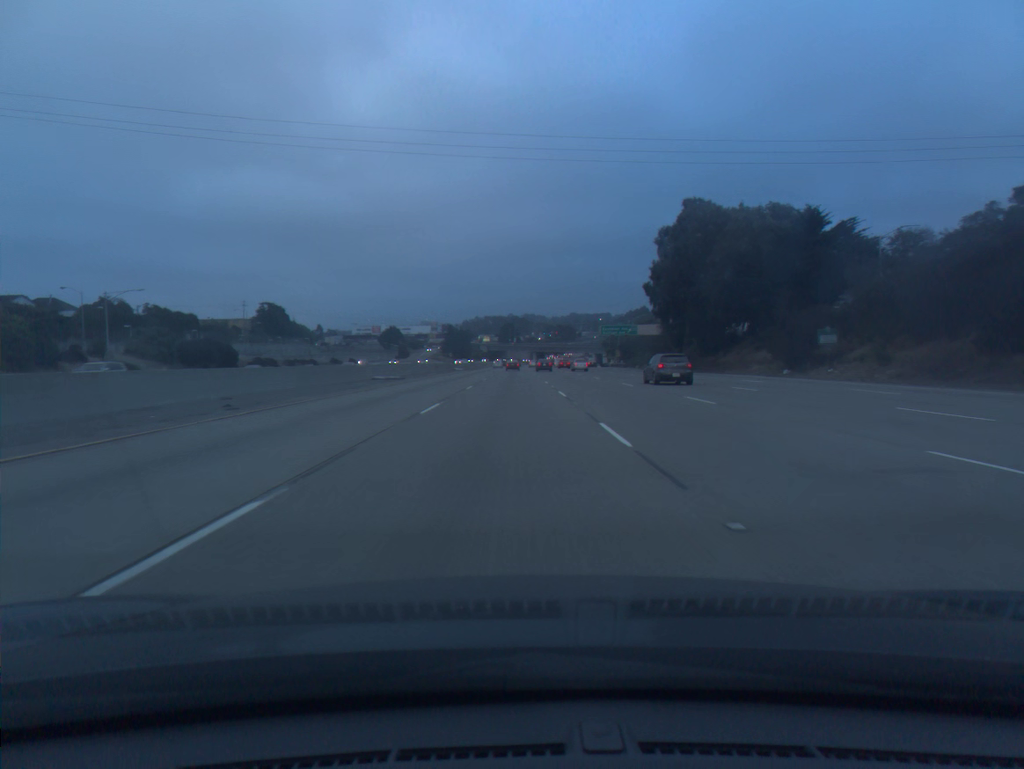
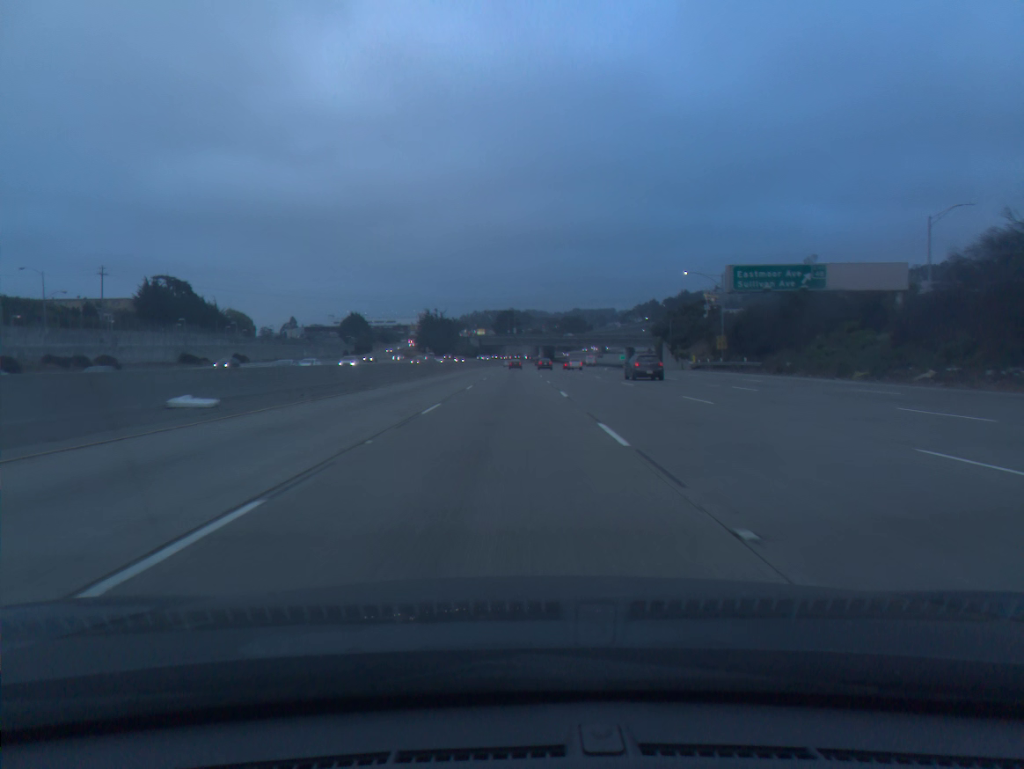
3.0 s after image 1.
(0.0, +87.7) m; 0°
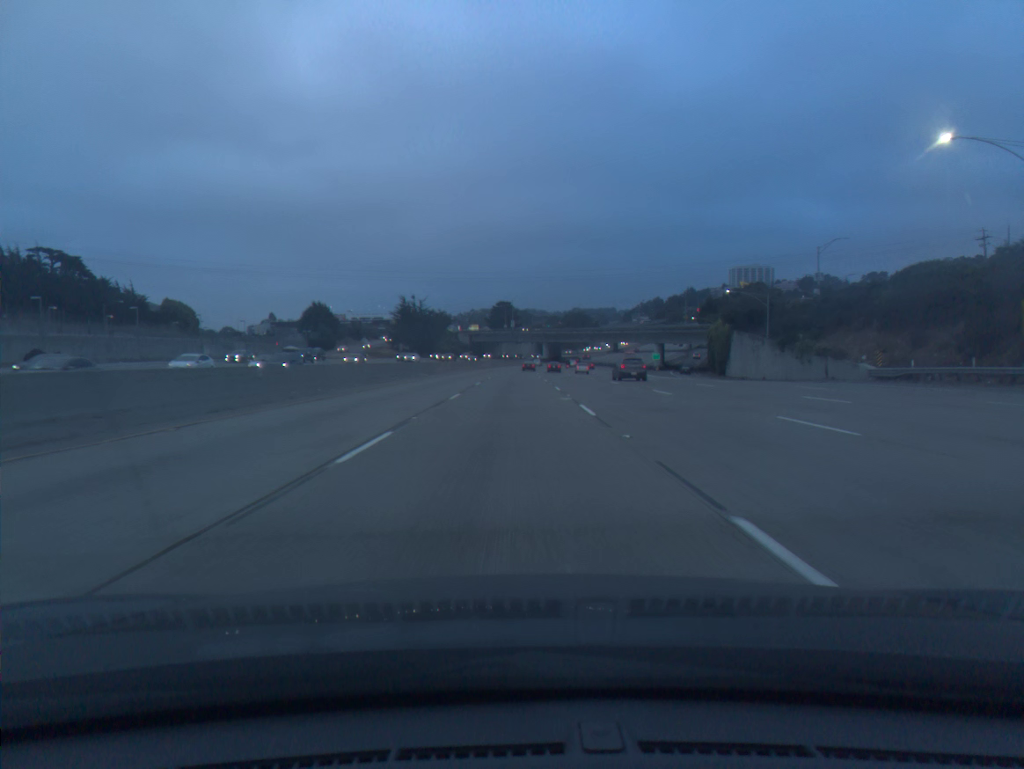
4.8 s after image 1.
(0.0, +52.6) m; 0°
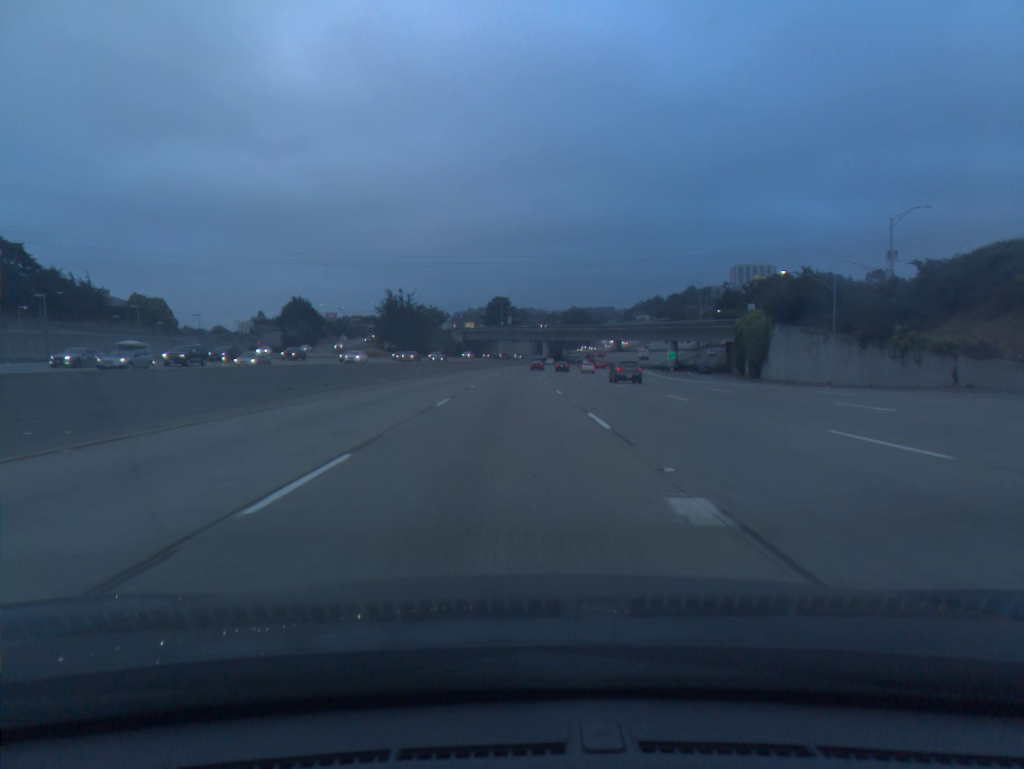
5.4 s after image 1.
(0.0, +17.5) m; 0°
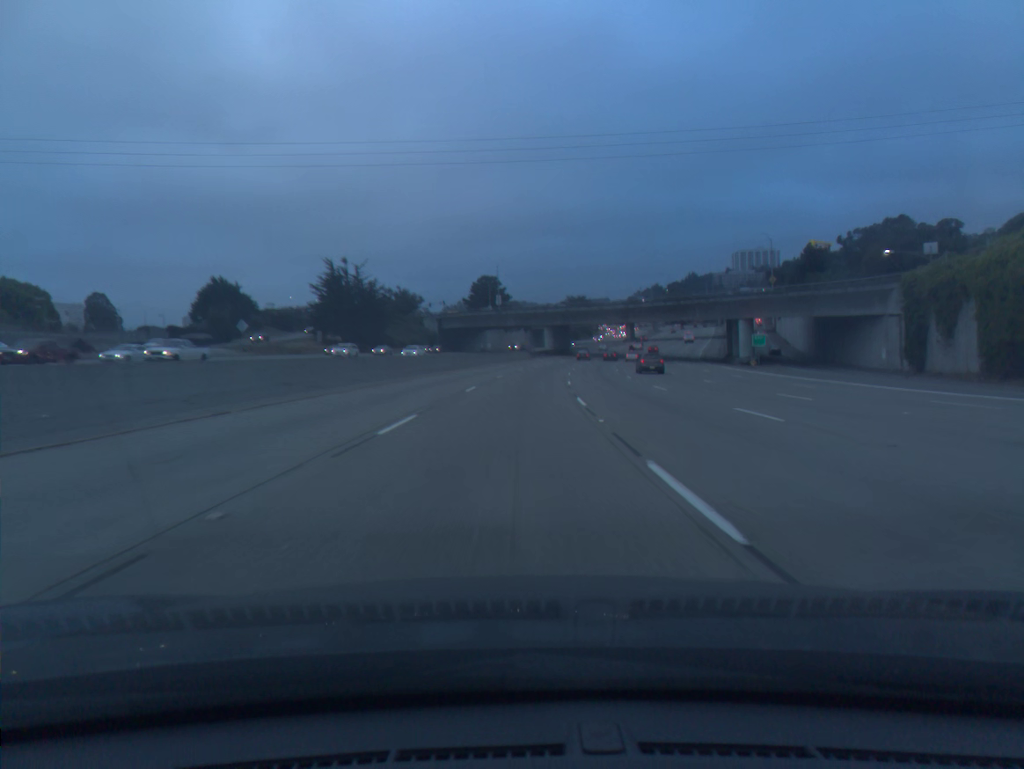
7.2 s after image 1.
(+0.2, +52.5) m; +1°
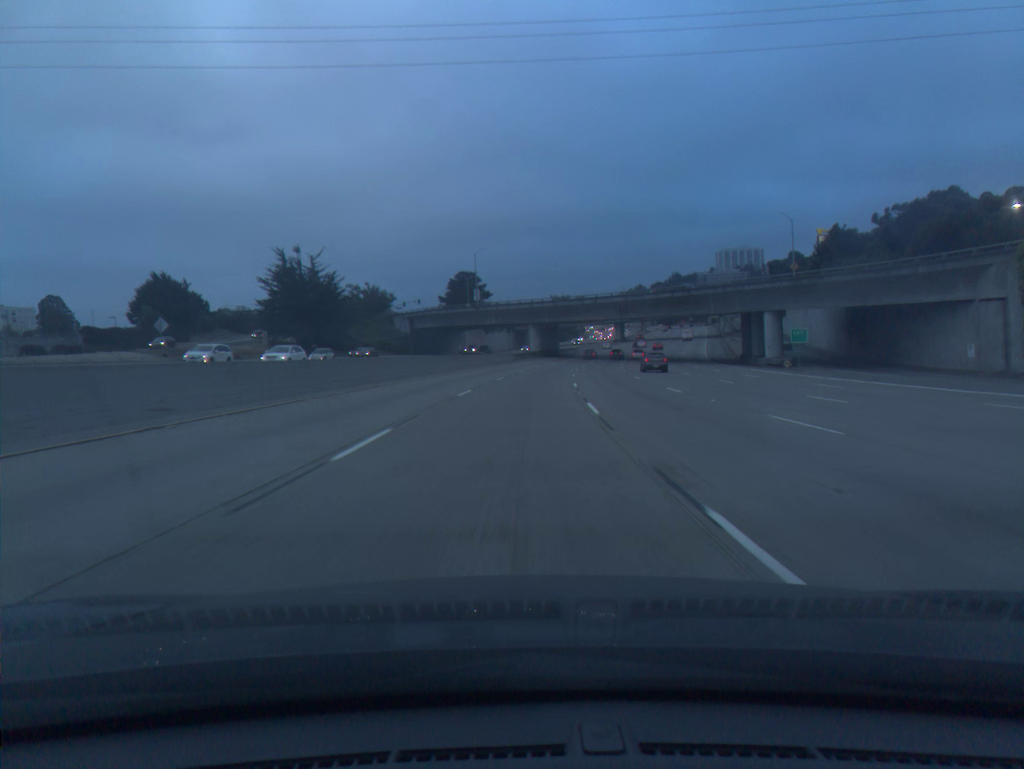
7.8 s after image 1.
(+0.2, +17.5) m; +1°
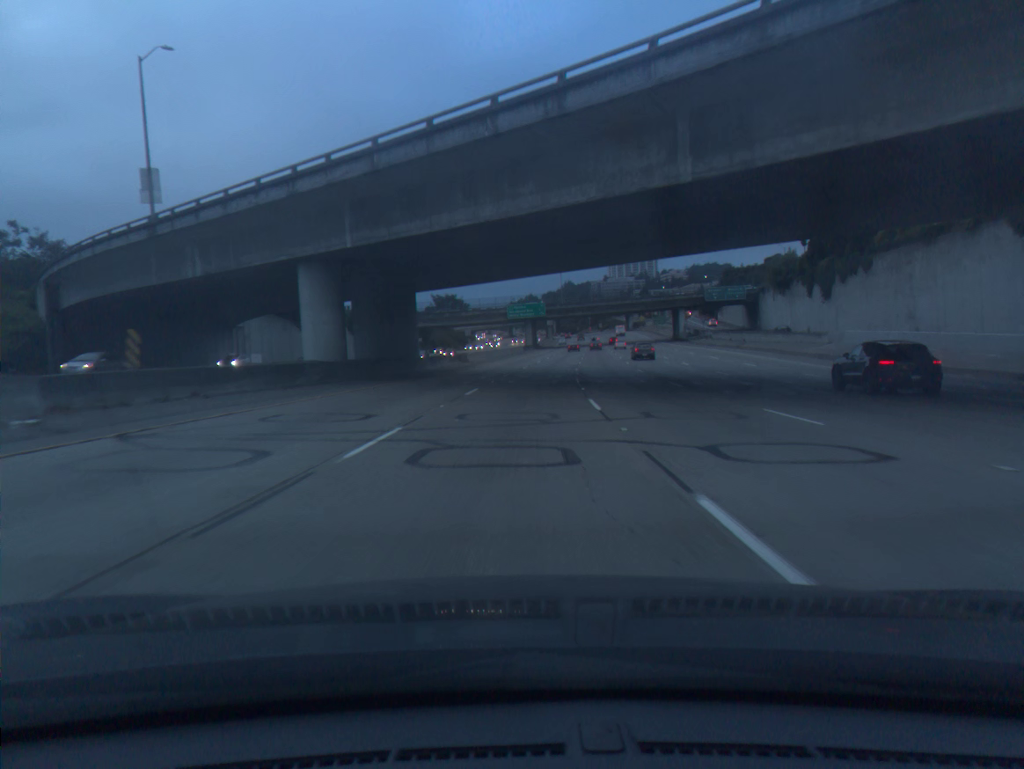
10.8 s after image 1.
(+6.3, +87.1) m; +8°
